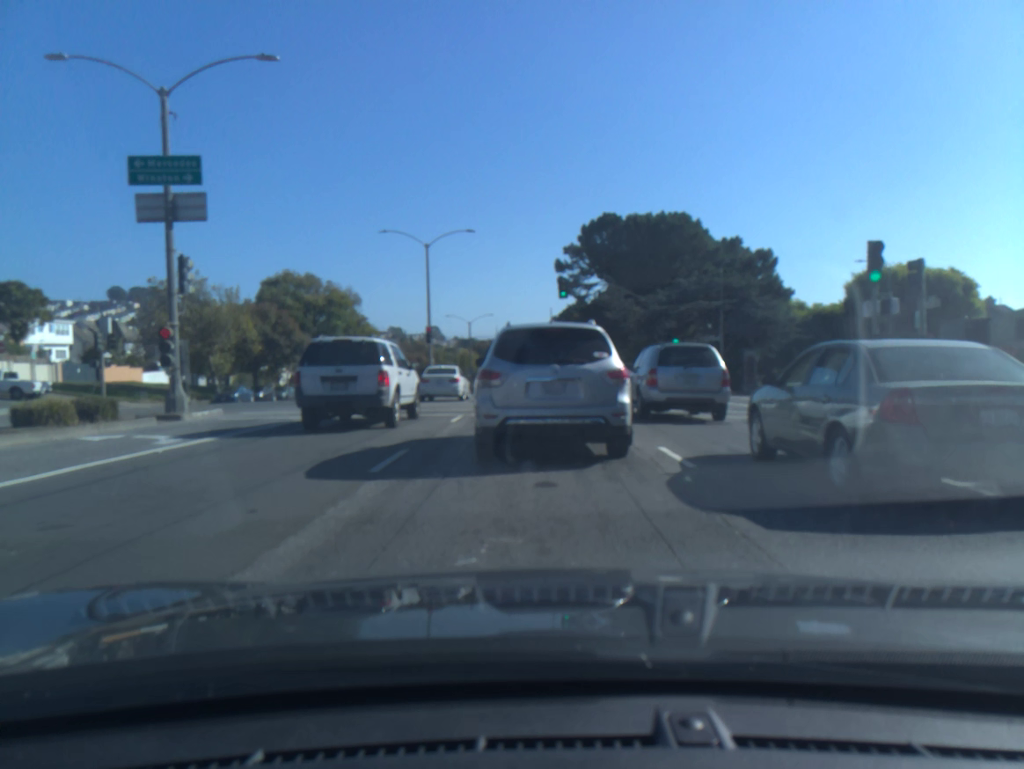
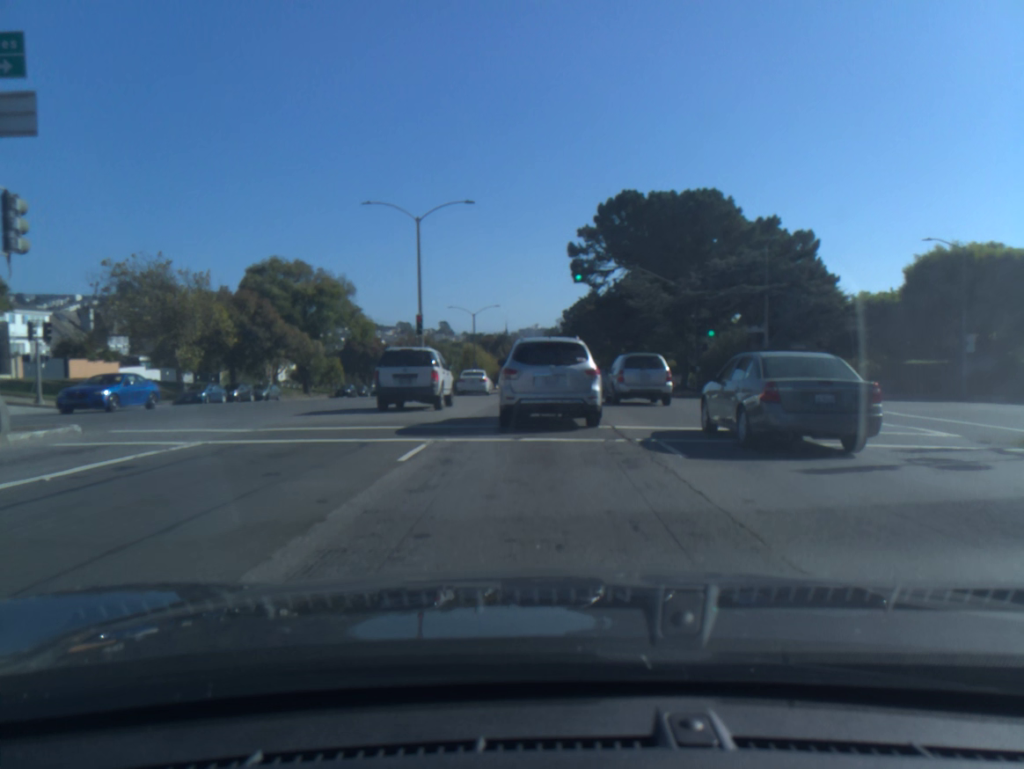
(-0.1, +7.1) m; -2°
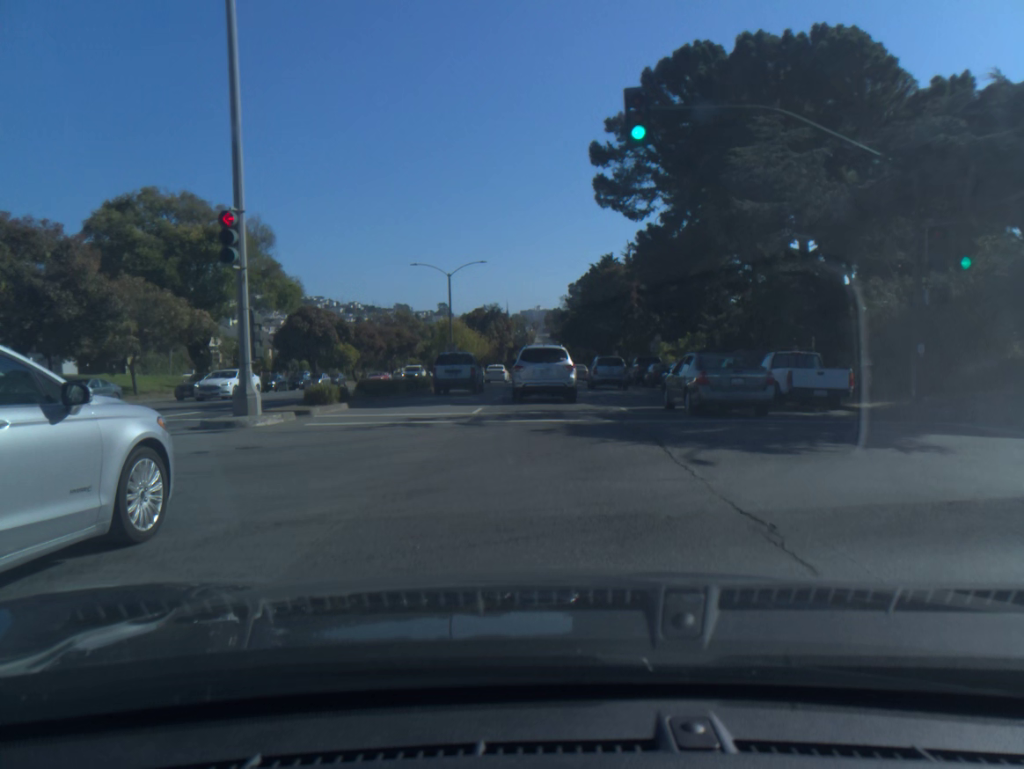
(-0.1, +24.6) m; 0°
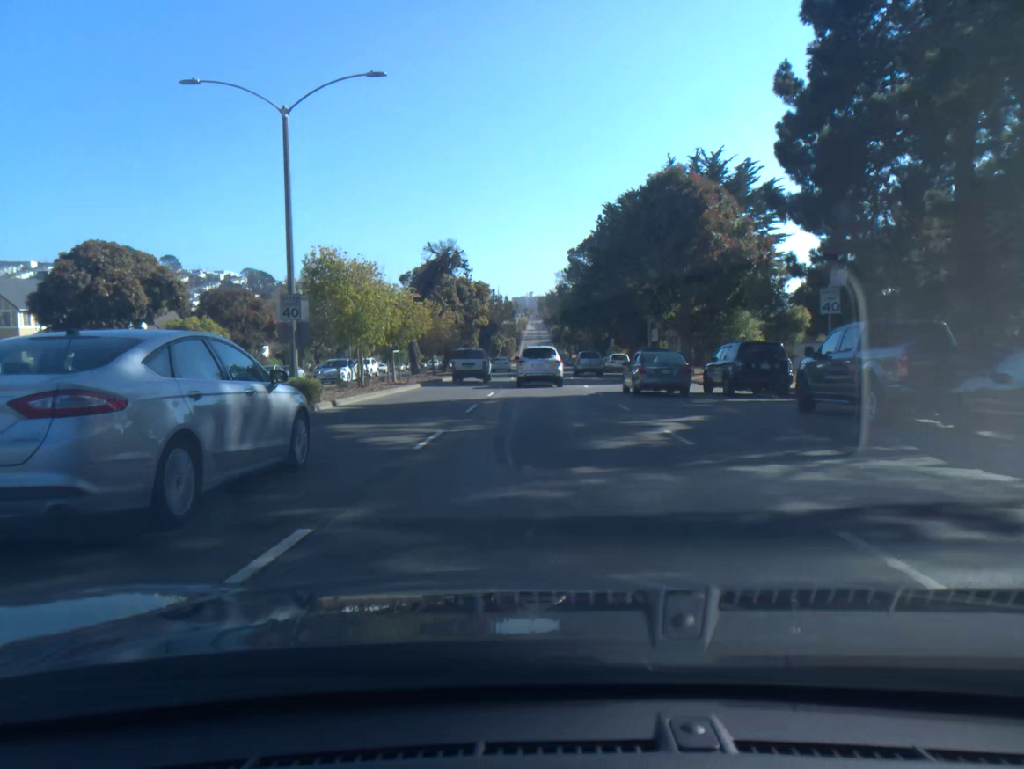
(+0.1, +37.0) m; 0°
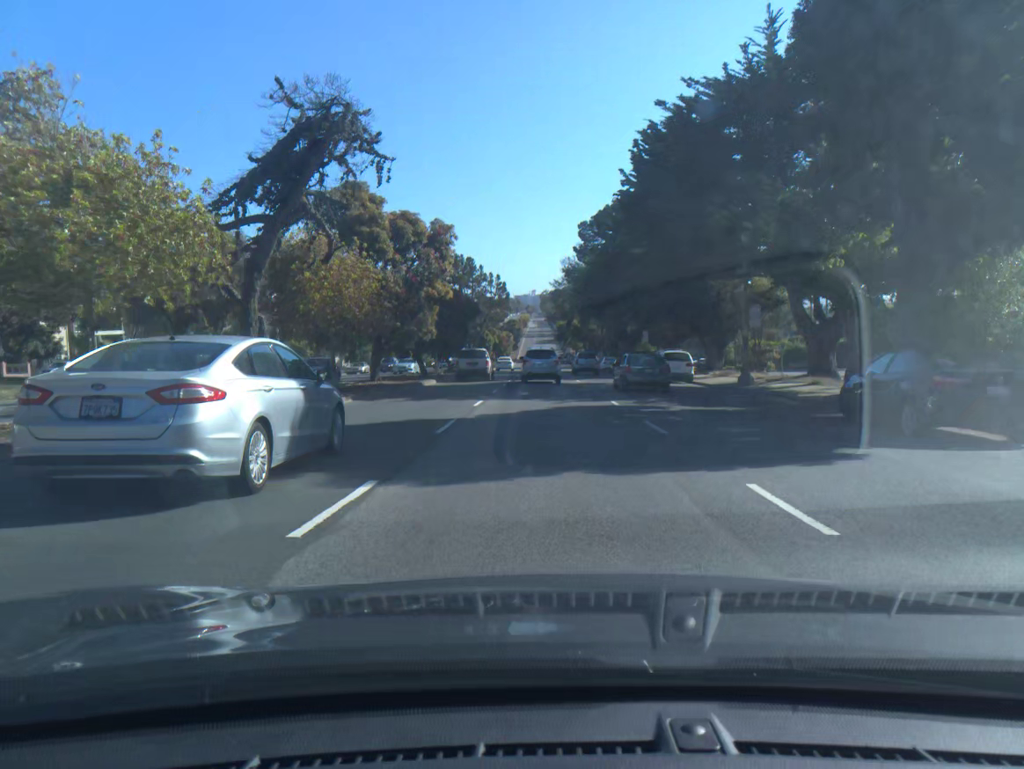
(-0.1, +27.2) m; 0°
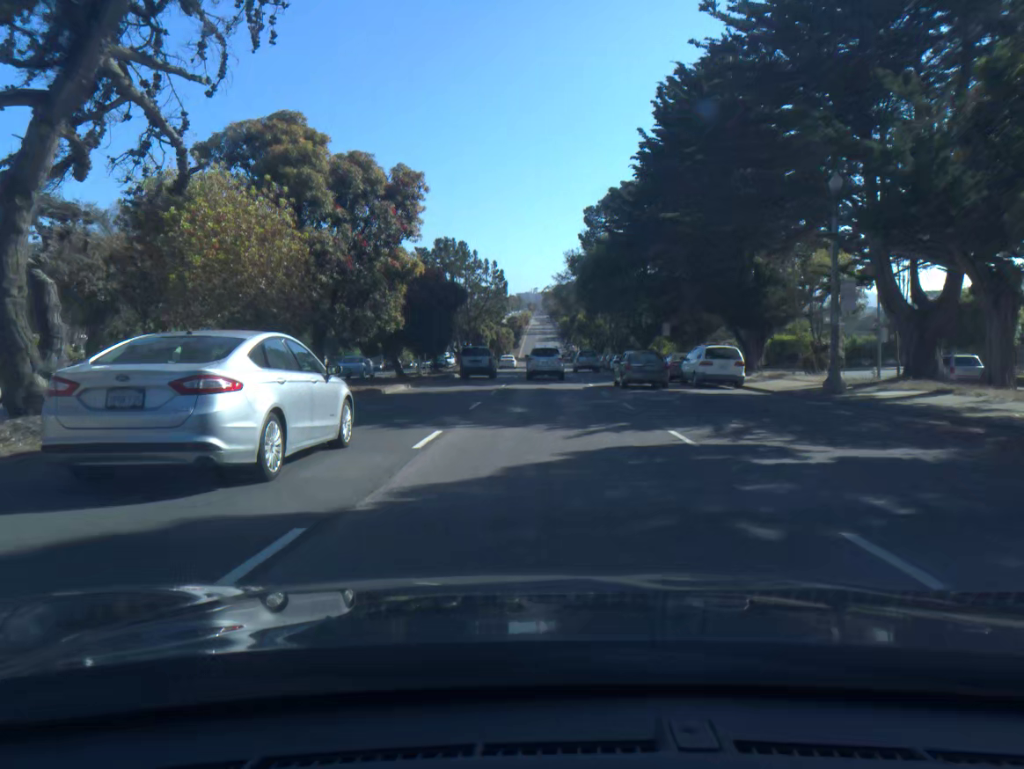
(0.0, +9.7) m; 0°
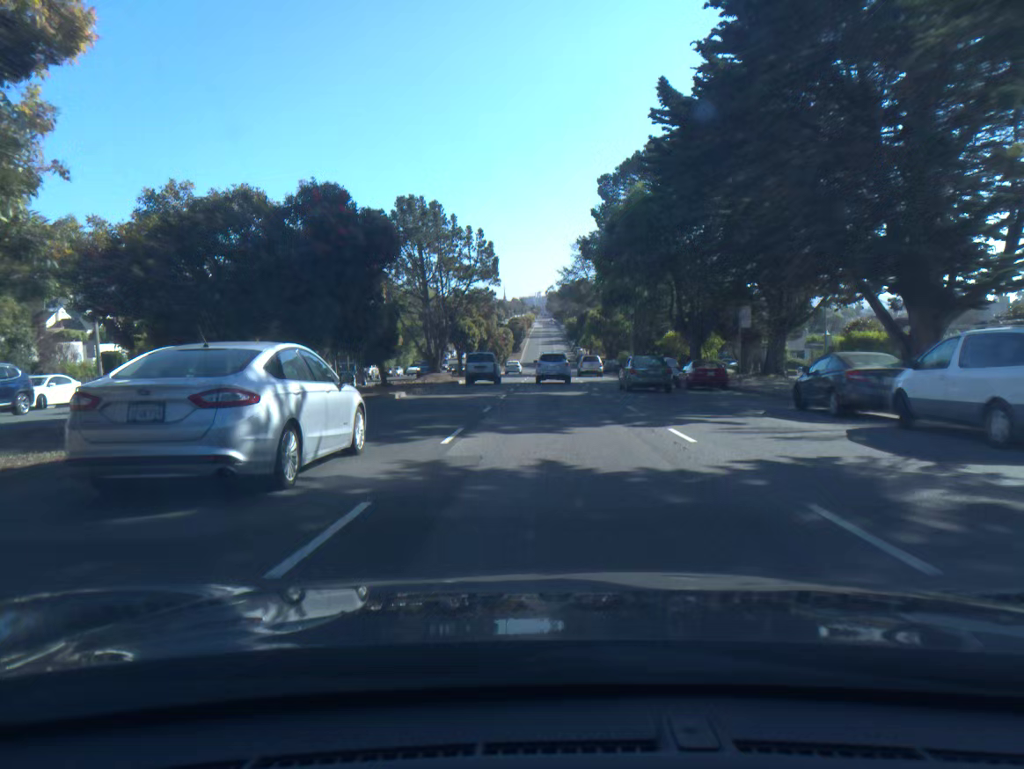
(0.0, +20.5) m; 0°
